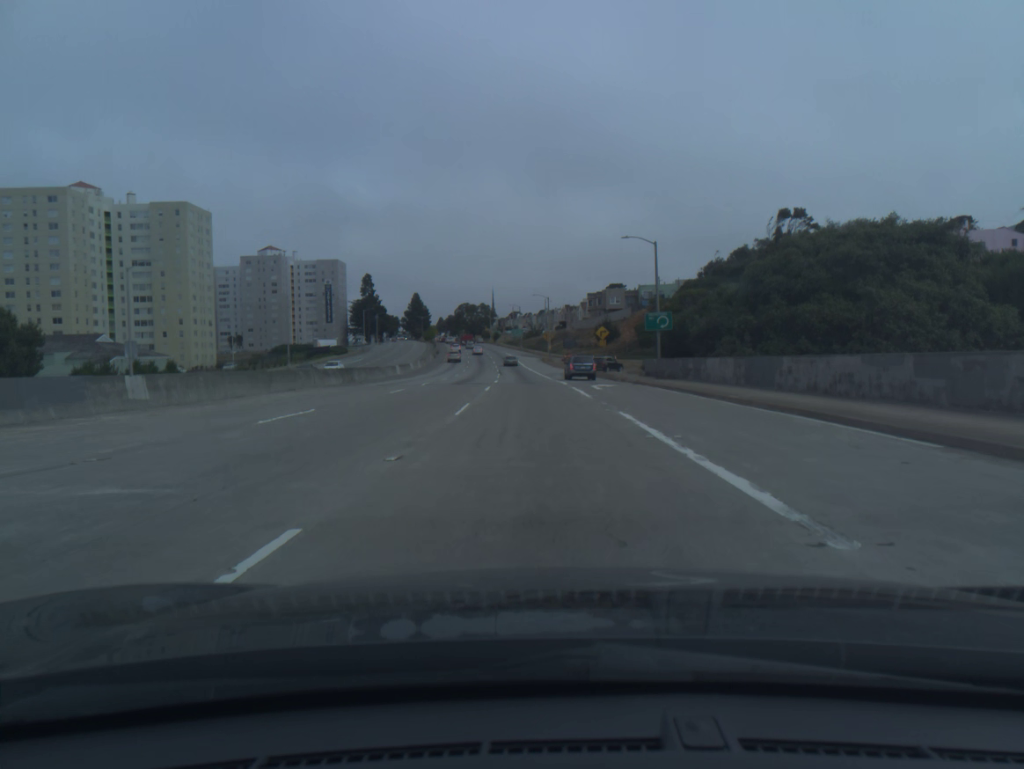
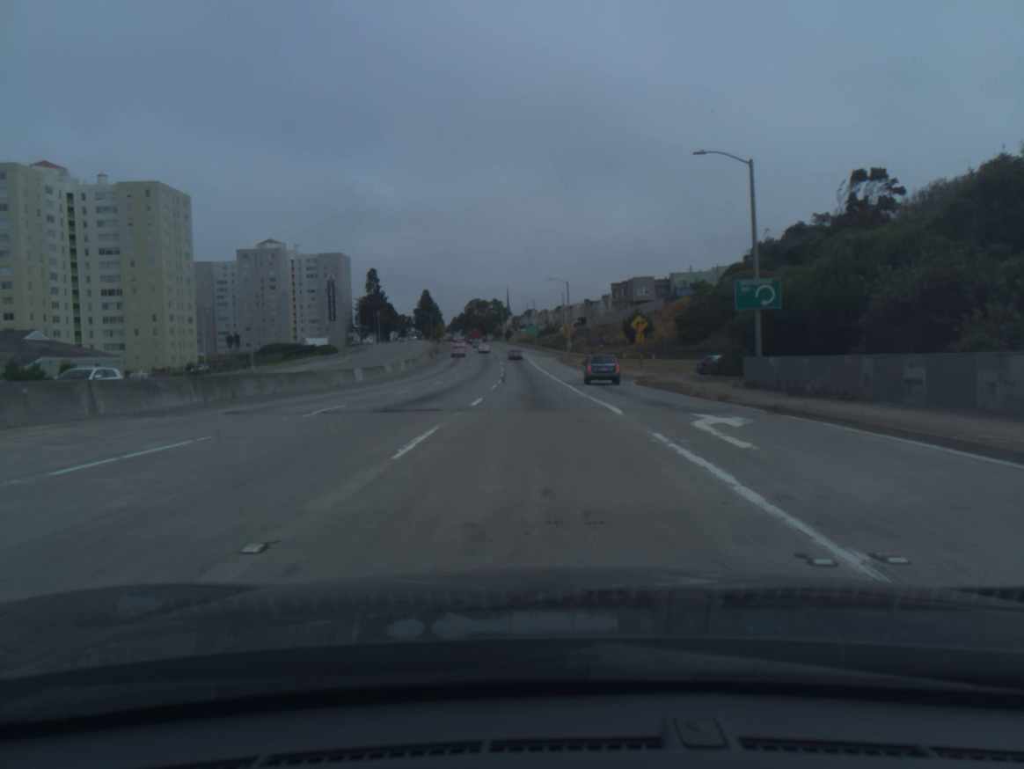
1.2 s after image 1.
(-0.2, +21.7) m; -1°
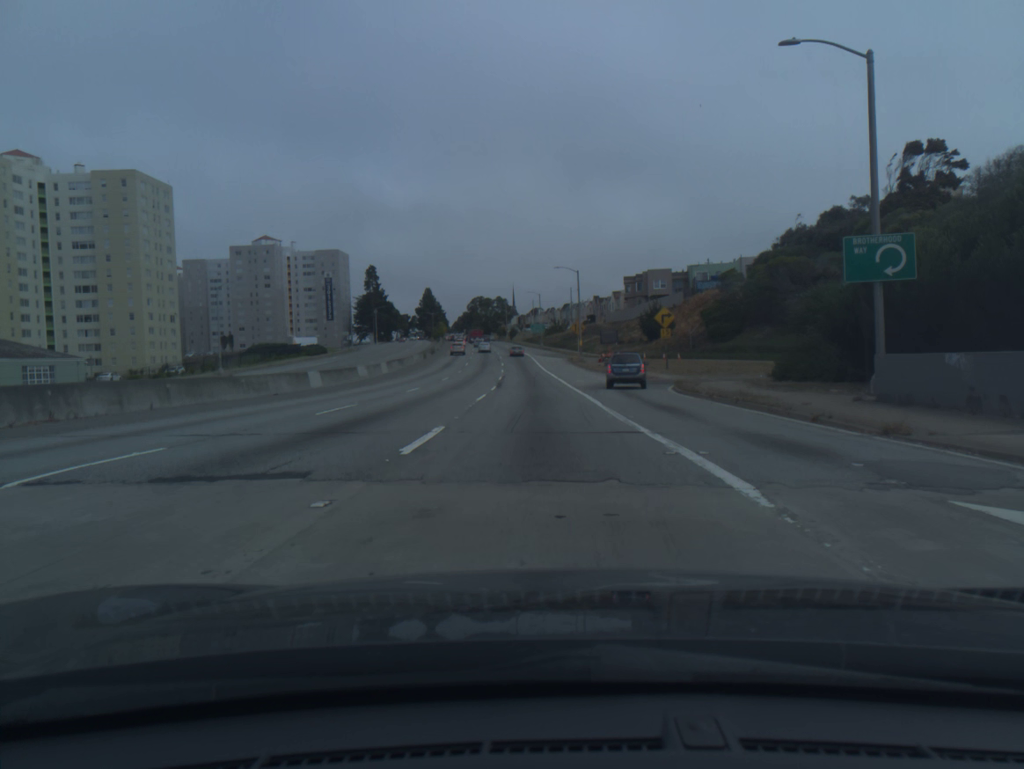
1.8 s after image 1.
(-0.1, +11.0) m; -1°
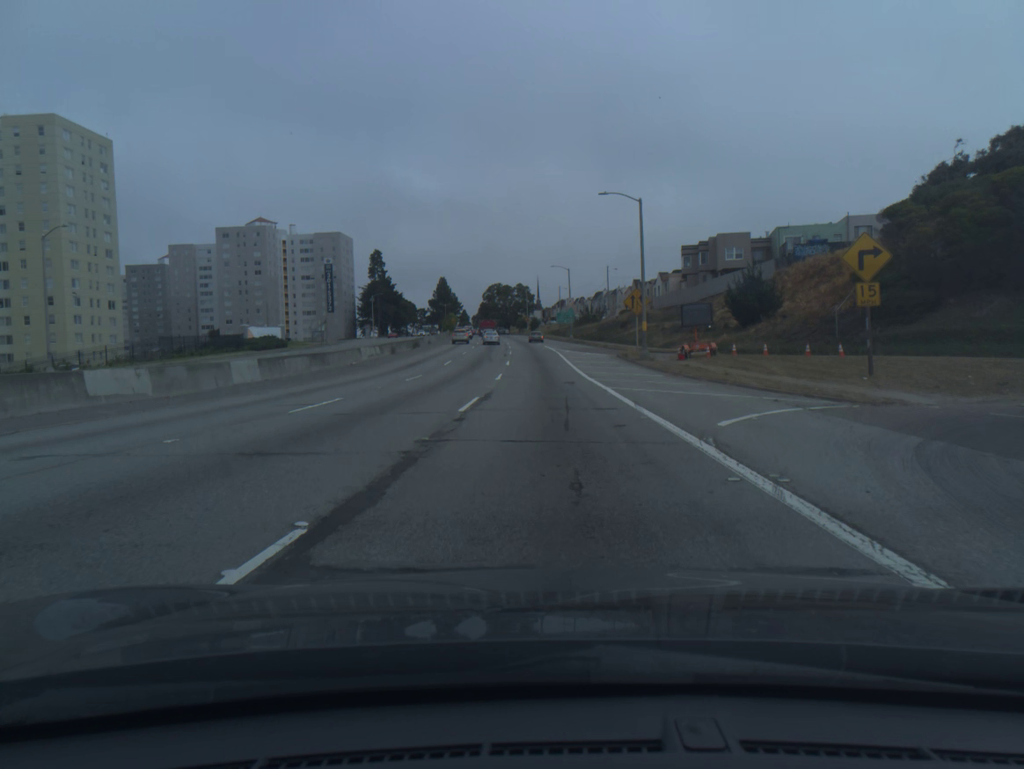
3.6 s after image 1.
(-0.6, +33.0) m; -2°
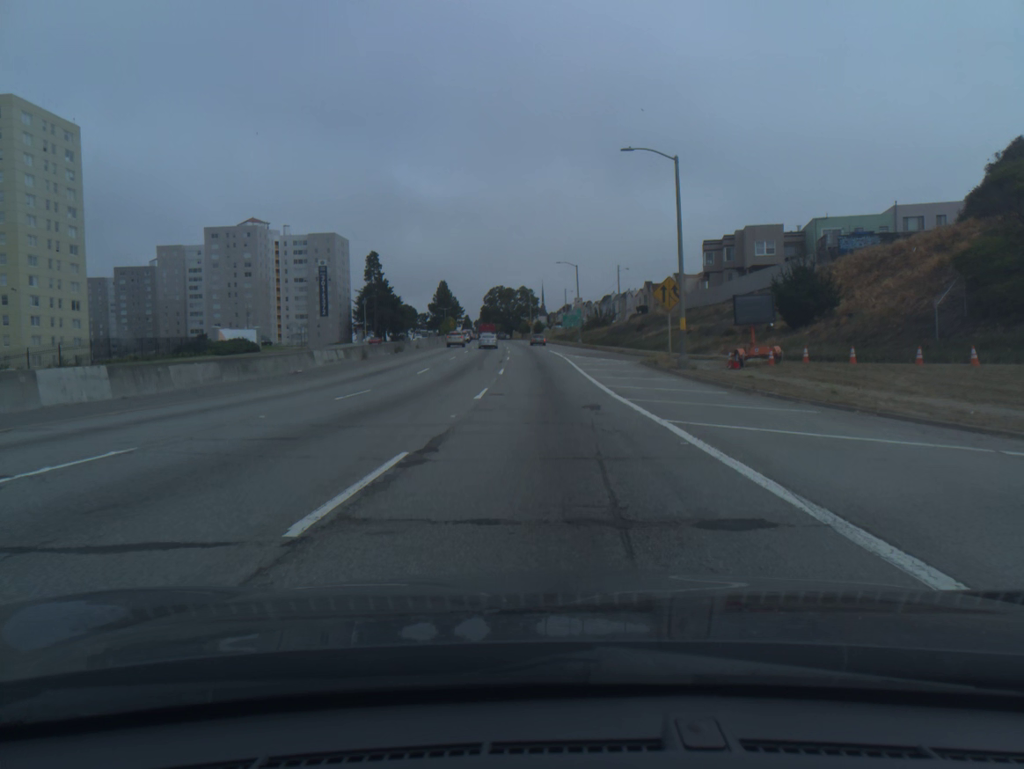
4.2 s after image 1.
(0.0, +10.9) m; 0°
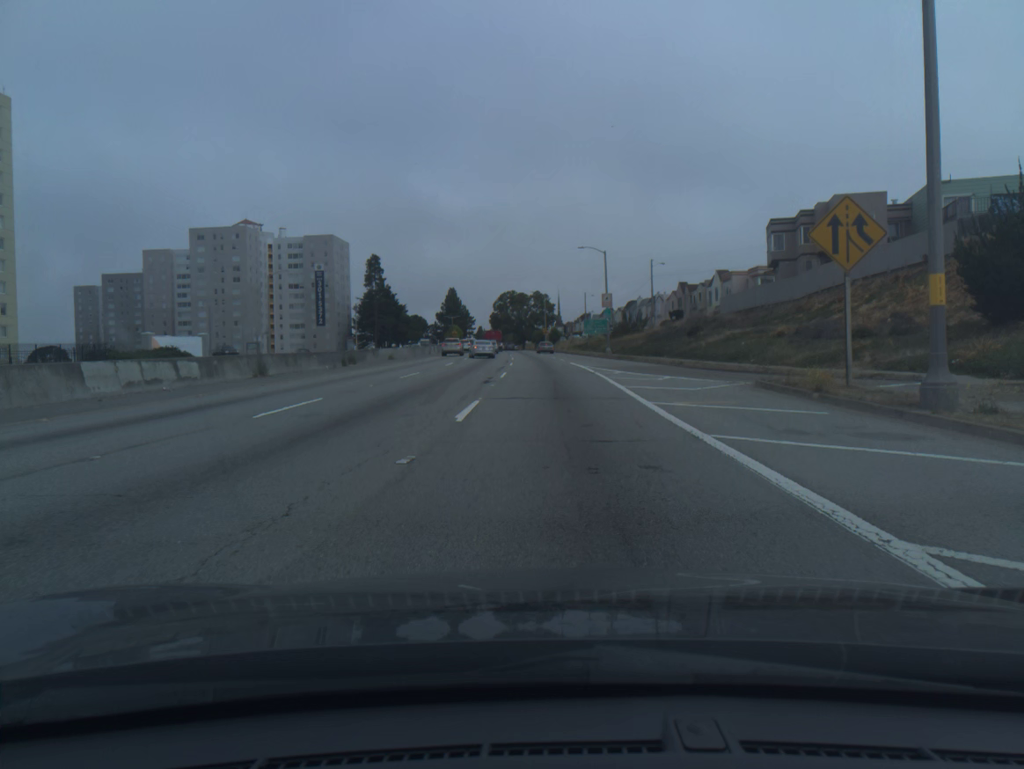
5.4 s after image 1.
(-0.2, +21.0) m; -1°
